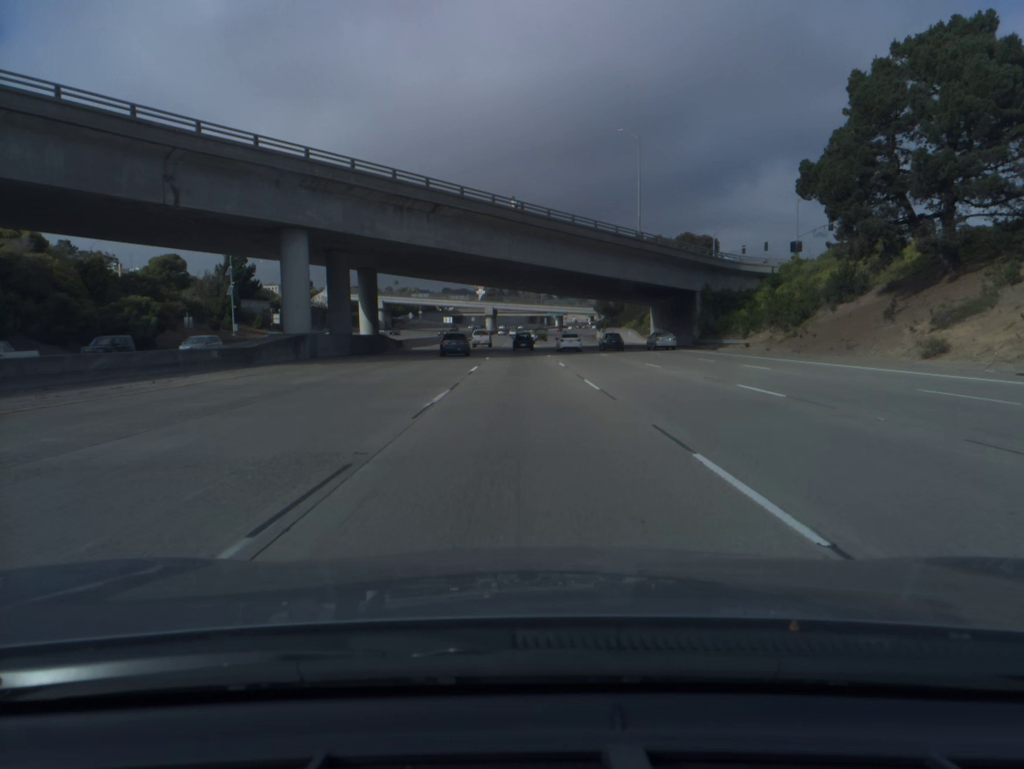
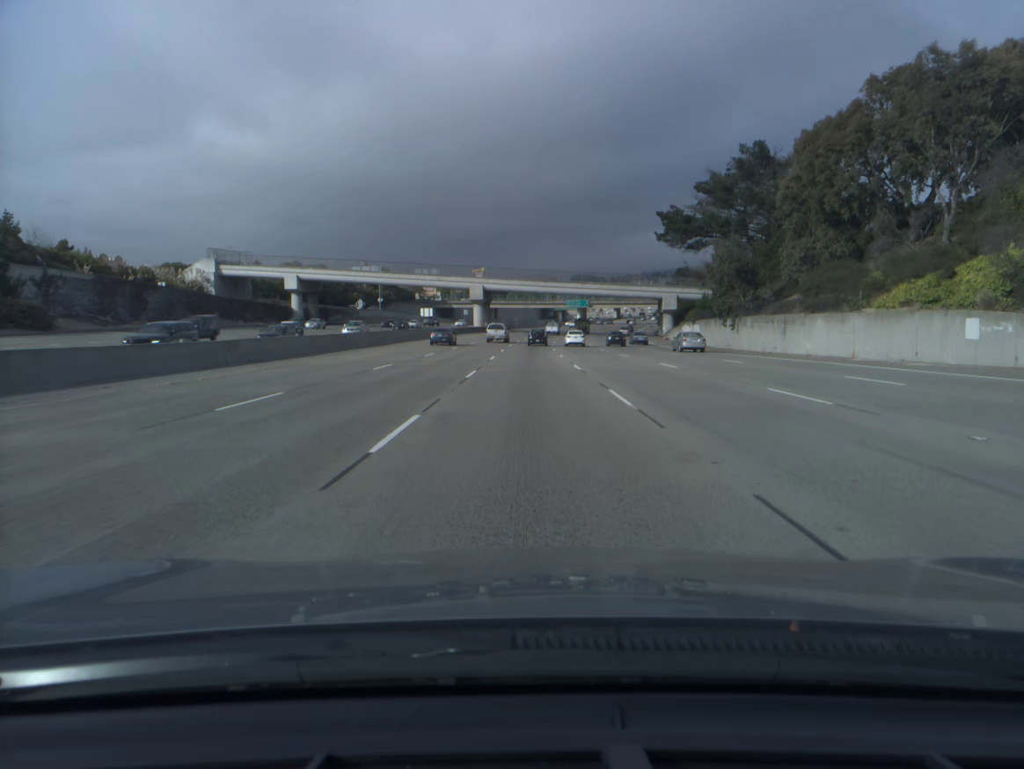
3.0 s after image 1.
(-1.0, +90.7) m; -1°
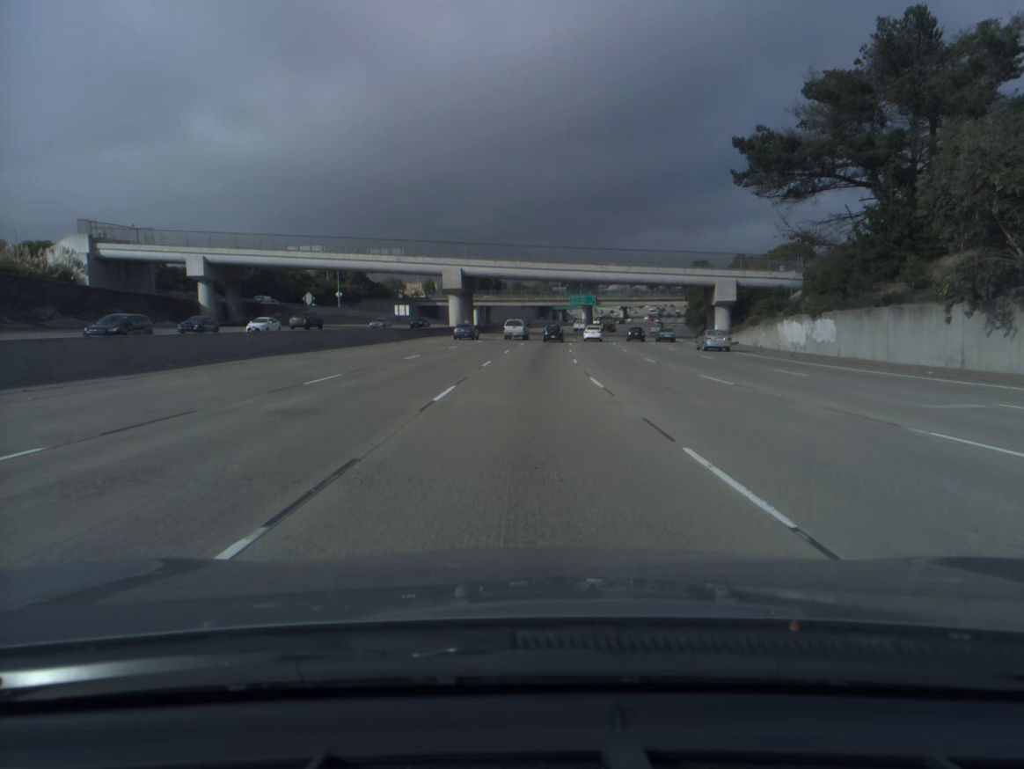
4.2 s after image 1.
(0.0, +36.8) m; 0°
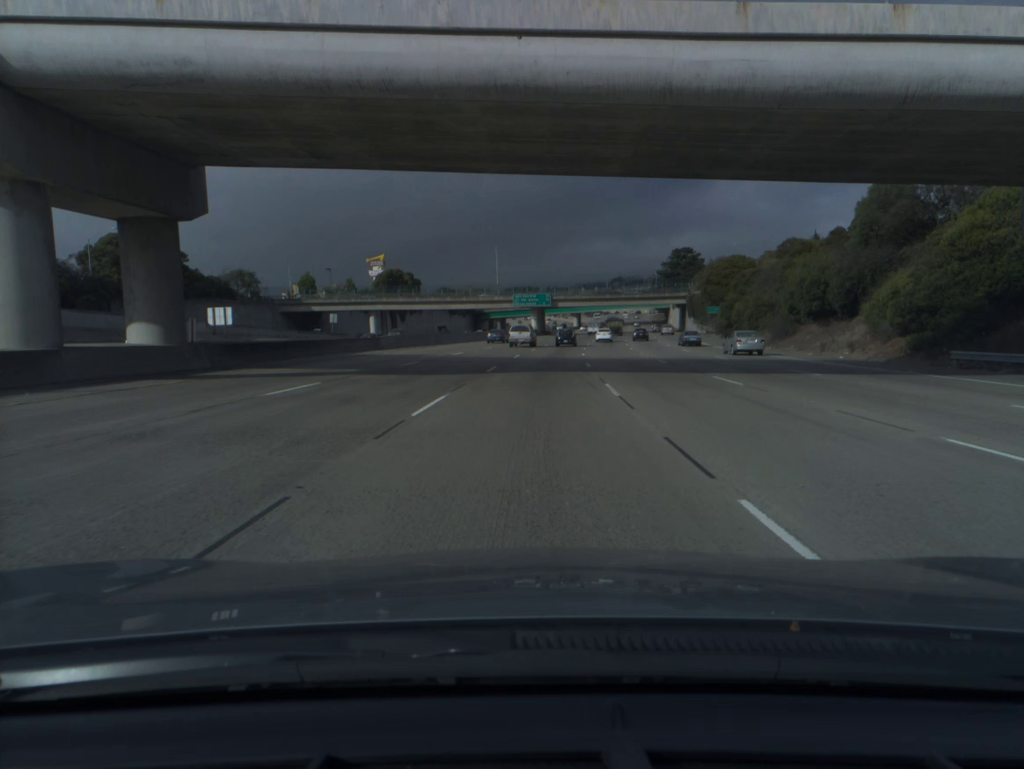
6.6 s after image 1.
(+2.5, +73.9) m; +4°
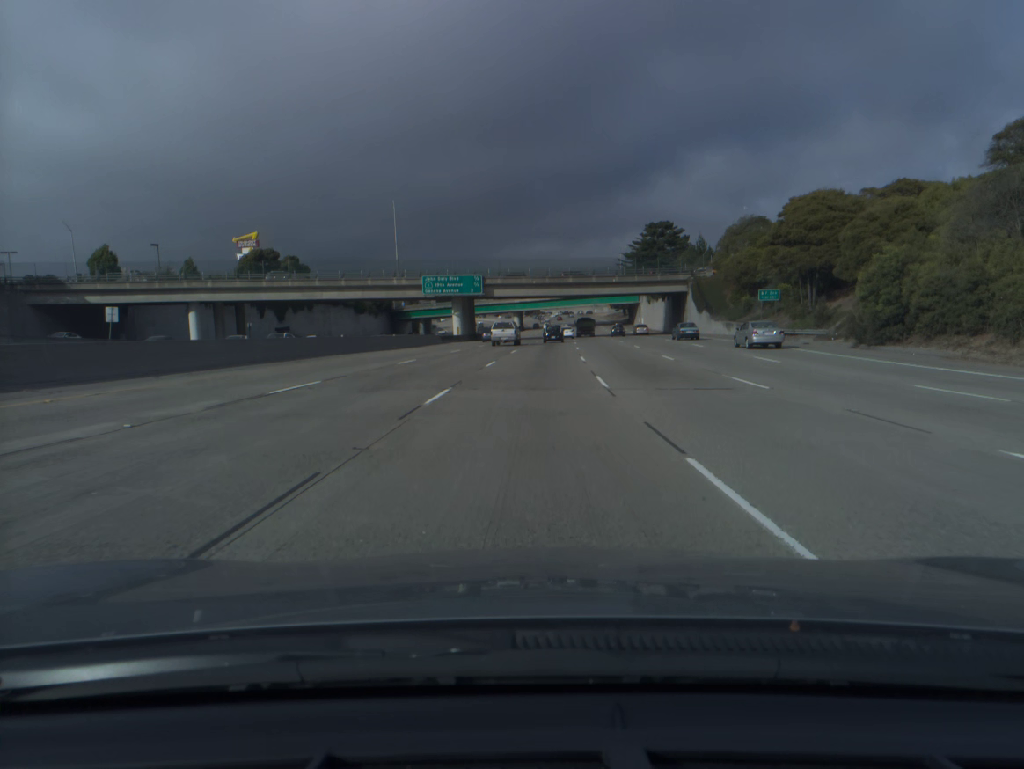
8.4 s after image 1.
(+2.3, +55.5) m; +5°
